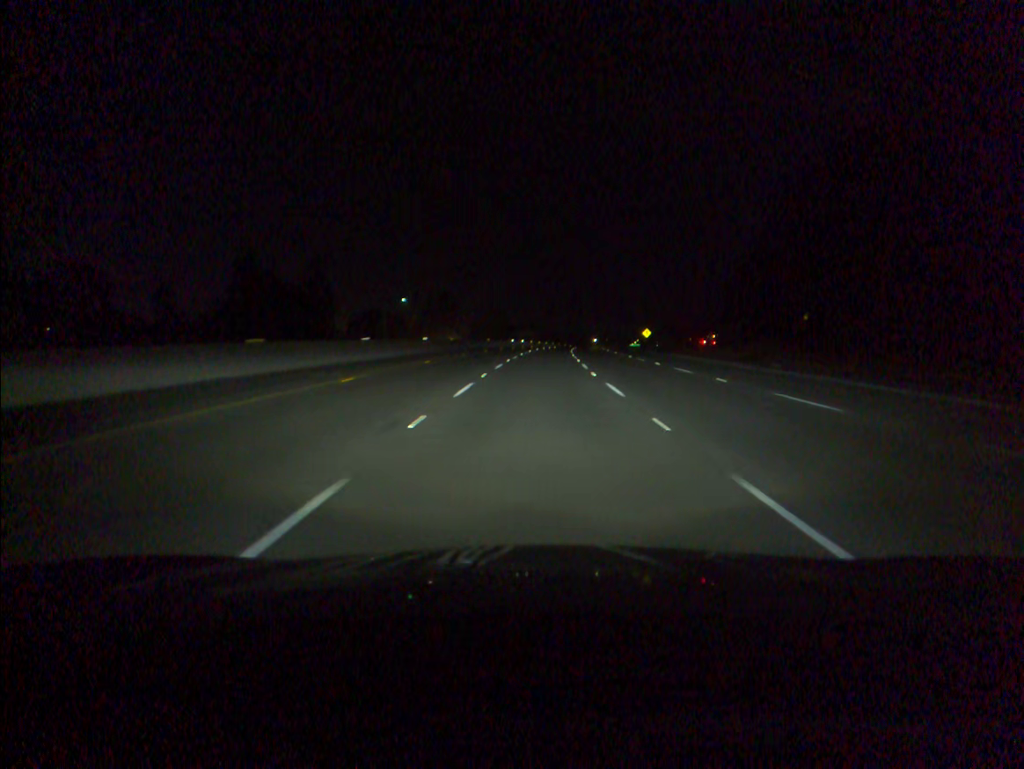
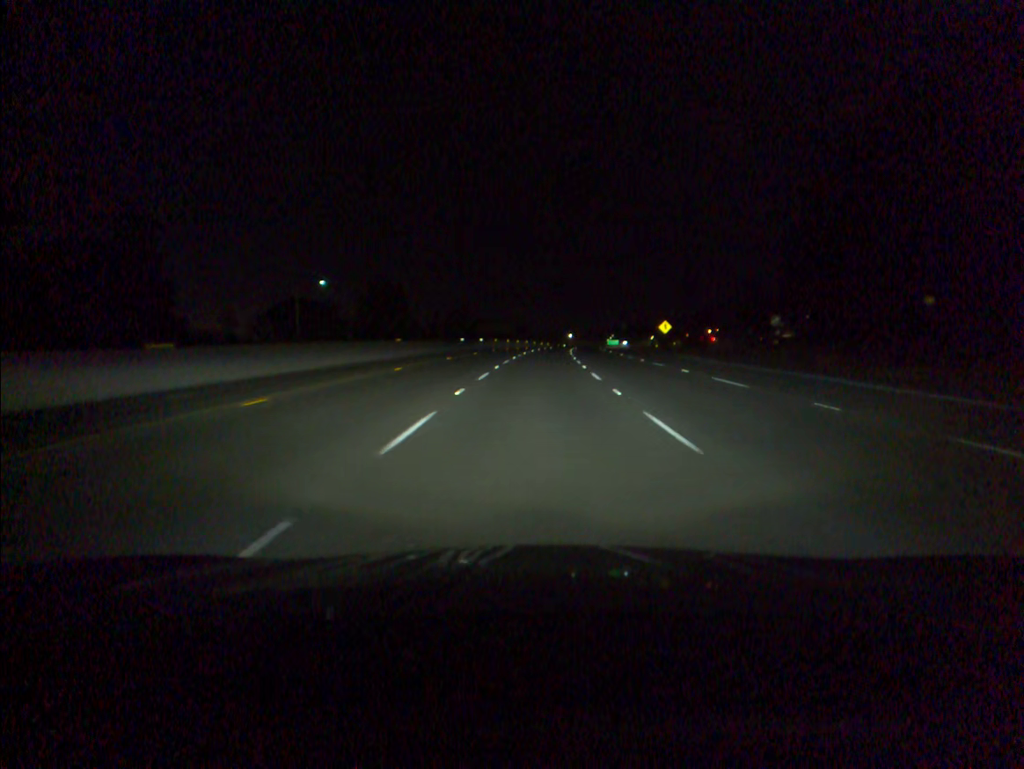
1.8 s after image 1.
(+0.9, +50.8) m; +2°
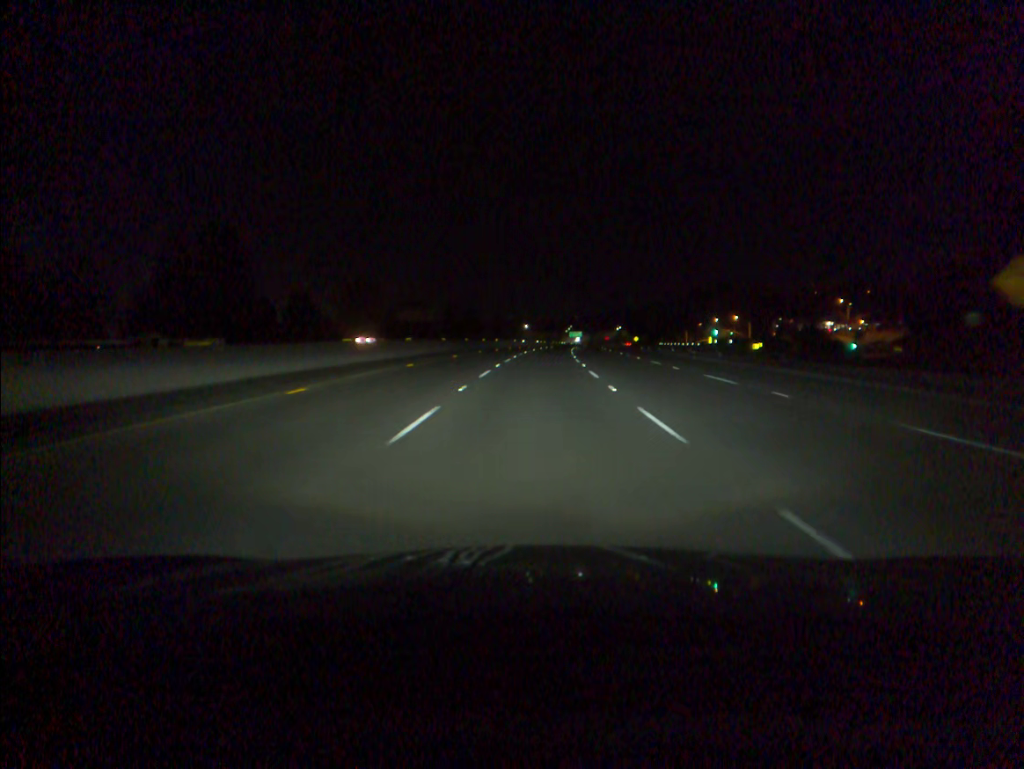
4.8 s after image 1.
(+2.4, +84.5) m; +3°
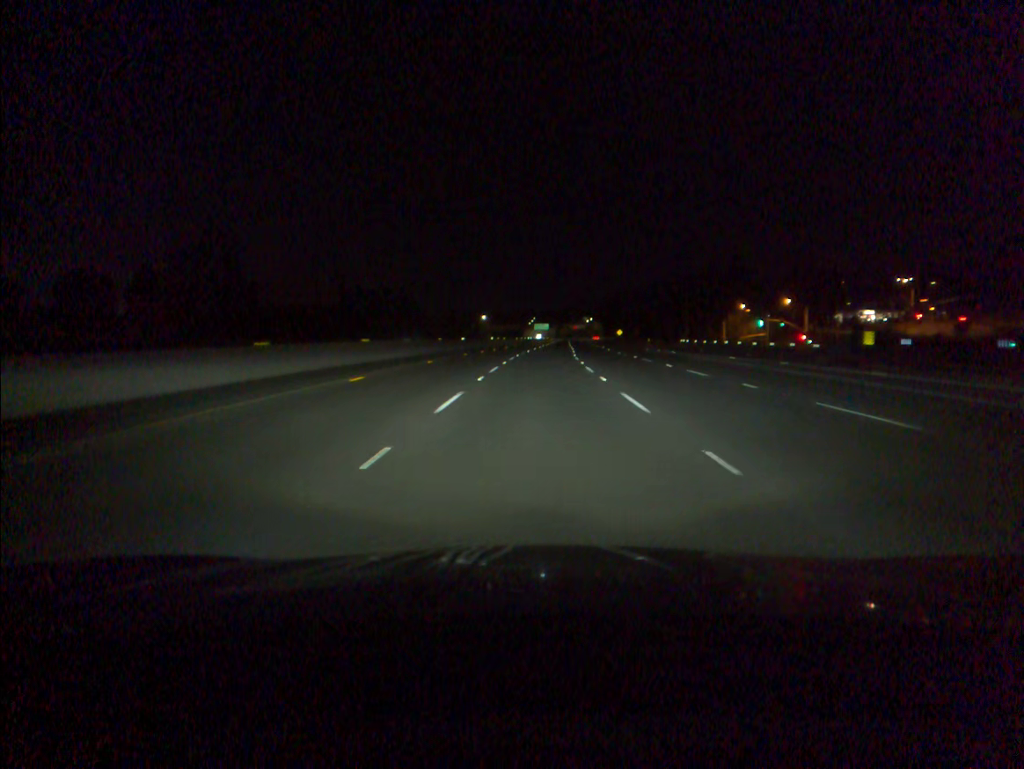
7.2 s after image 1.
(+1.6, +67.7) m; +3°
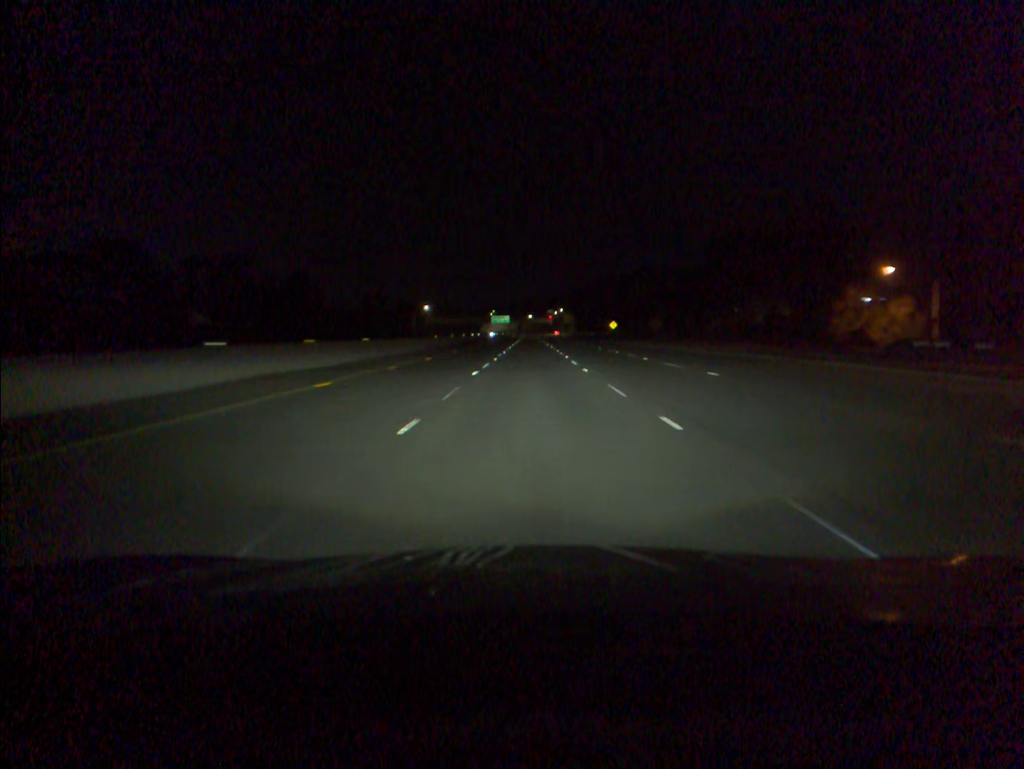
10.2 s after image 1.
(+2.4, +84.6) m; +3°
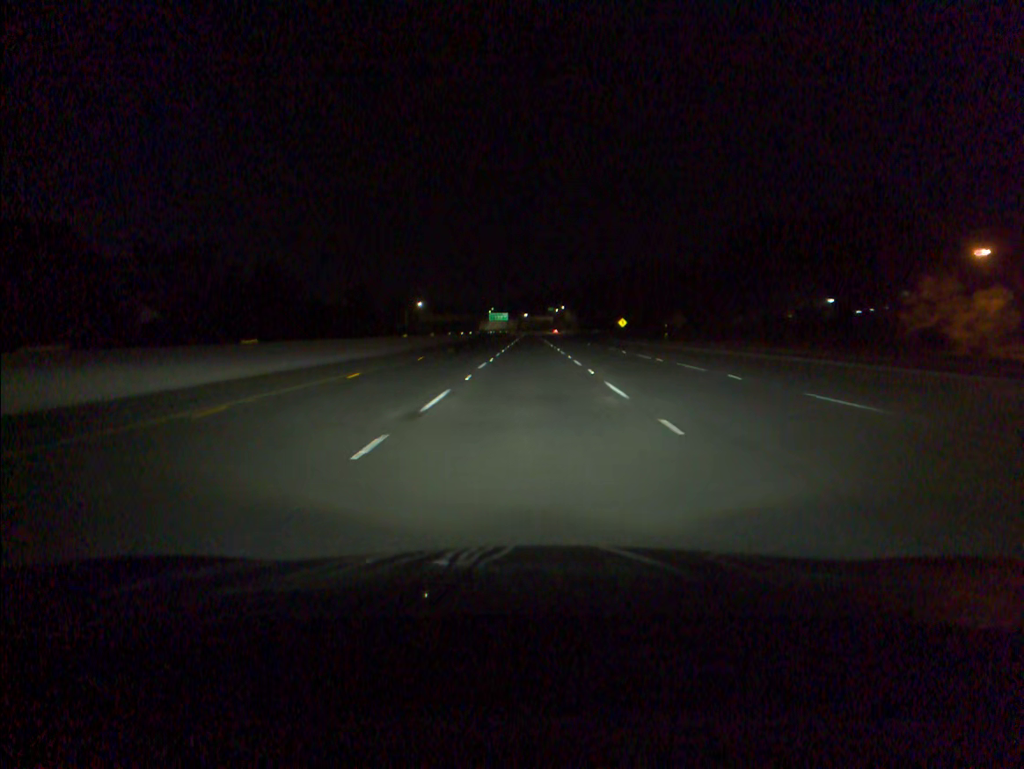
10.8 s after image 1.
(0.0, +16.9) m; 0°
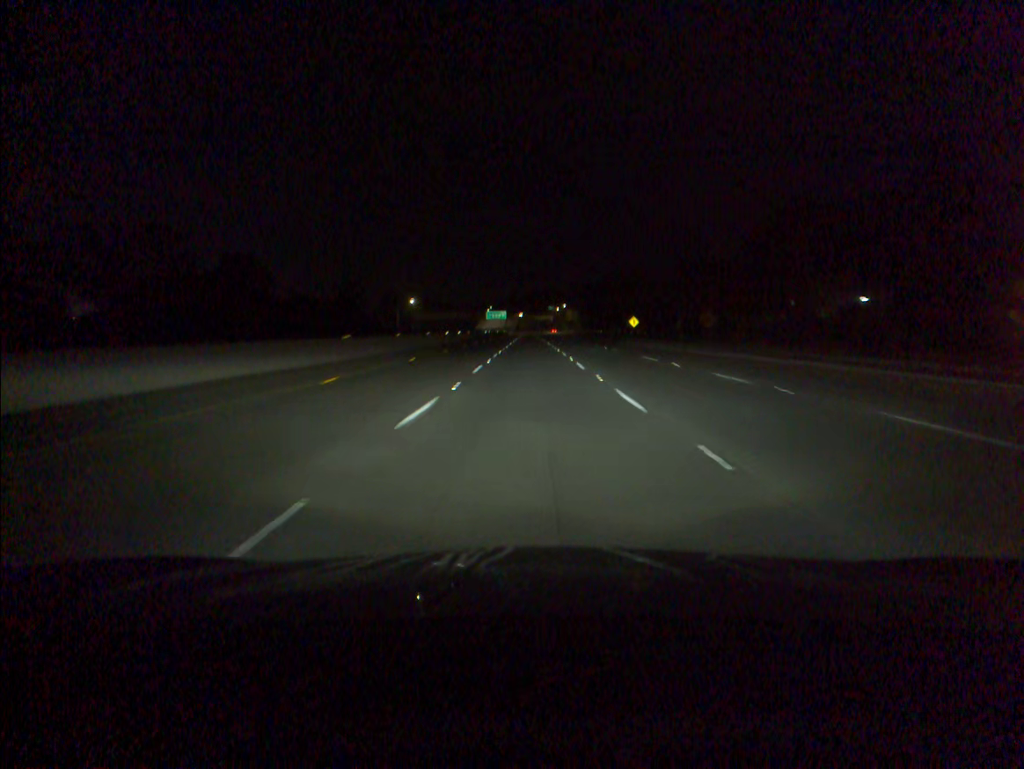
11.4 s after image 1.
(0.0, +16.8) m; 0°
